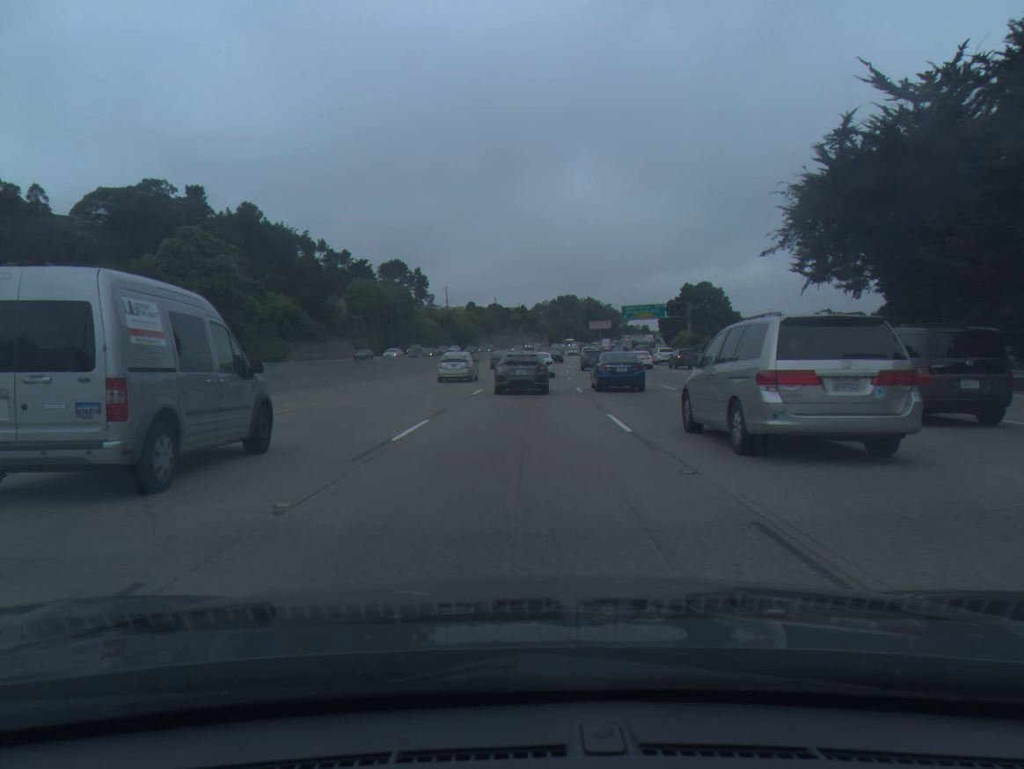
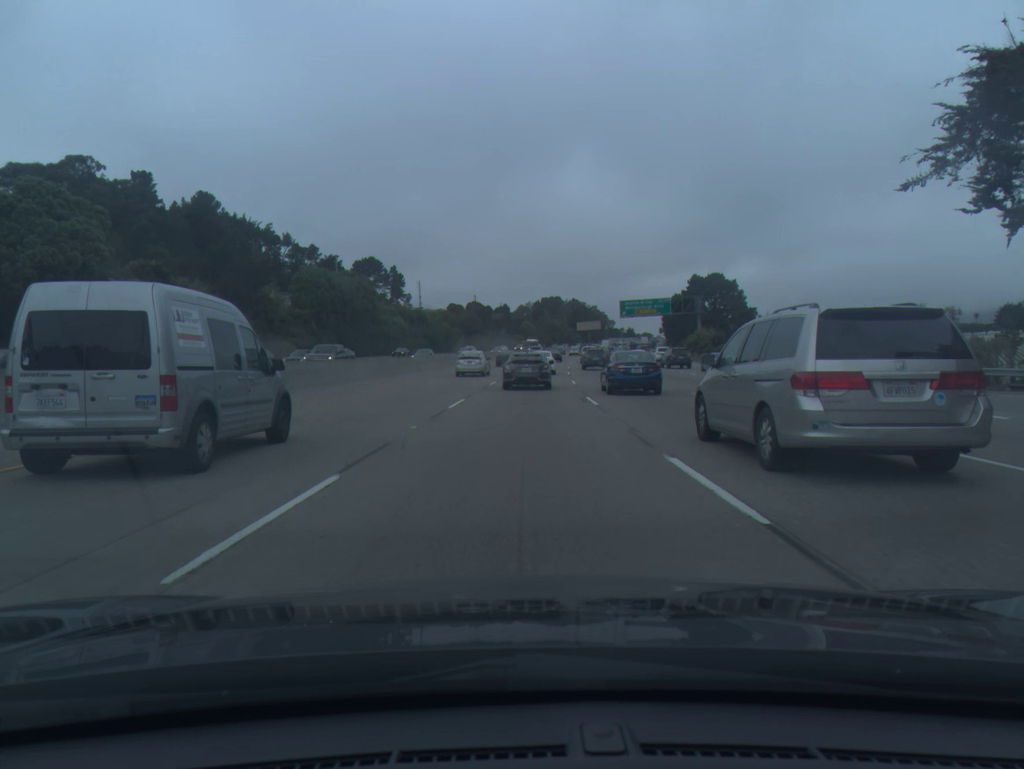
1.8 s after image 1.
(+0.3, +21.9) m; +1°
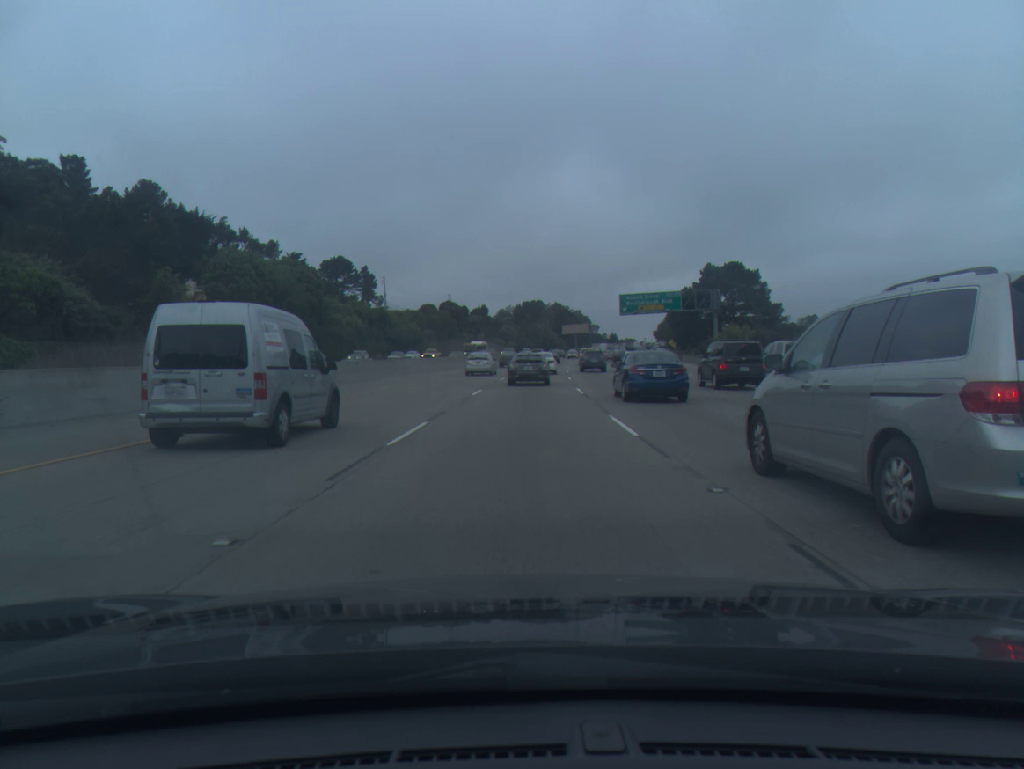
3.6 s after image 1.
(+0.2, +22.4) m; +1°
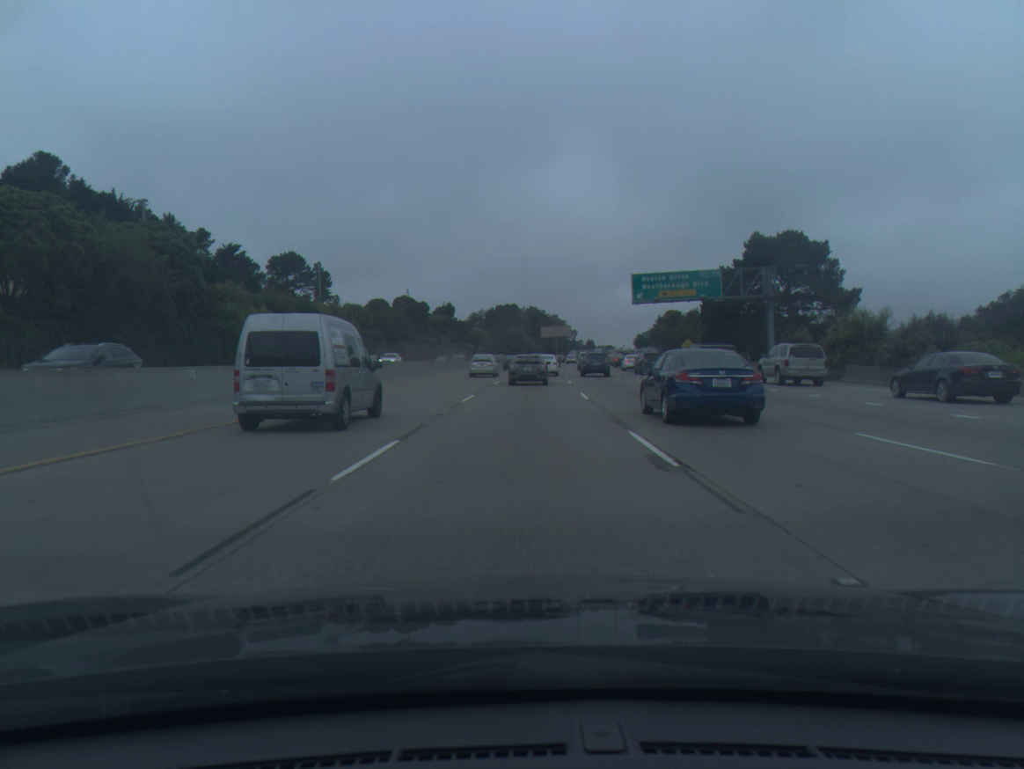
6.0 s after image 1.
(+0.5, +32.3) m; +2°
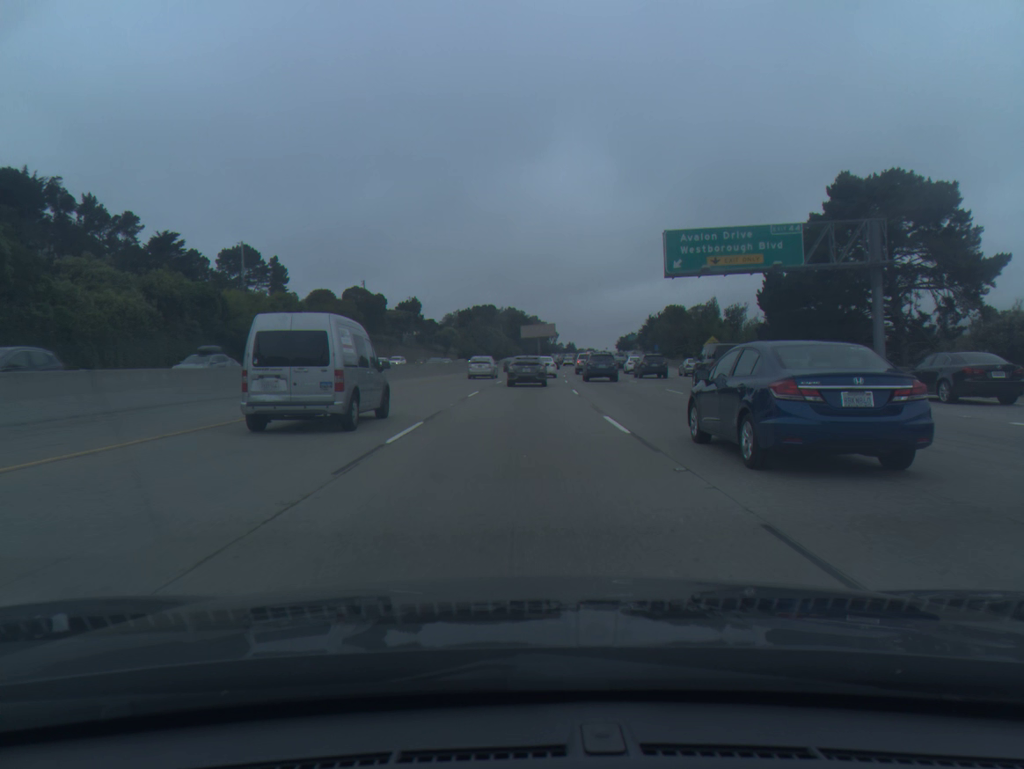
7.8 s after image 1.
(+0.4, +25.5) m; +2°
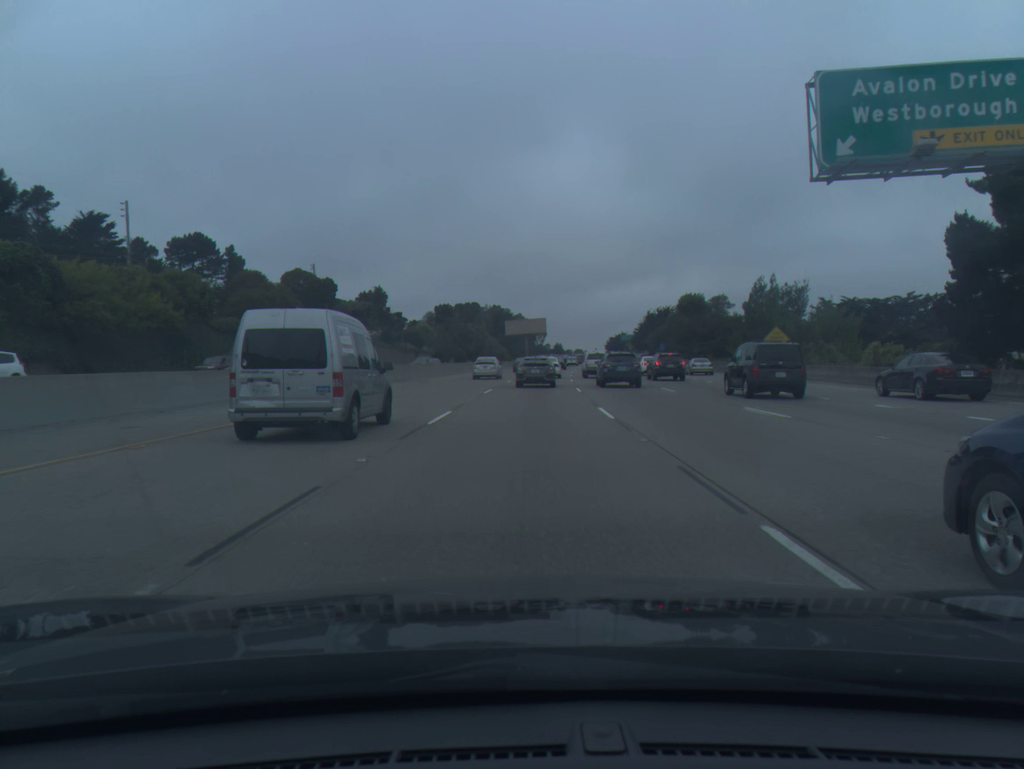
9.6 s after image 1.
(+0.2, +25.7) m; +1°
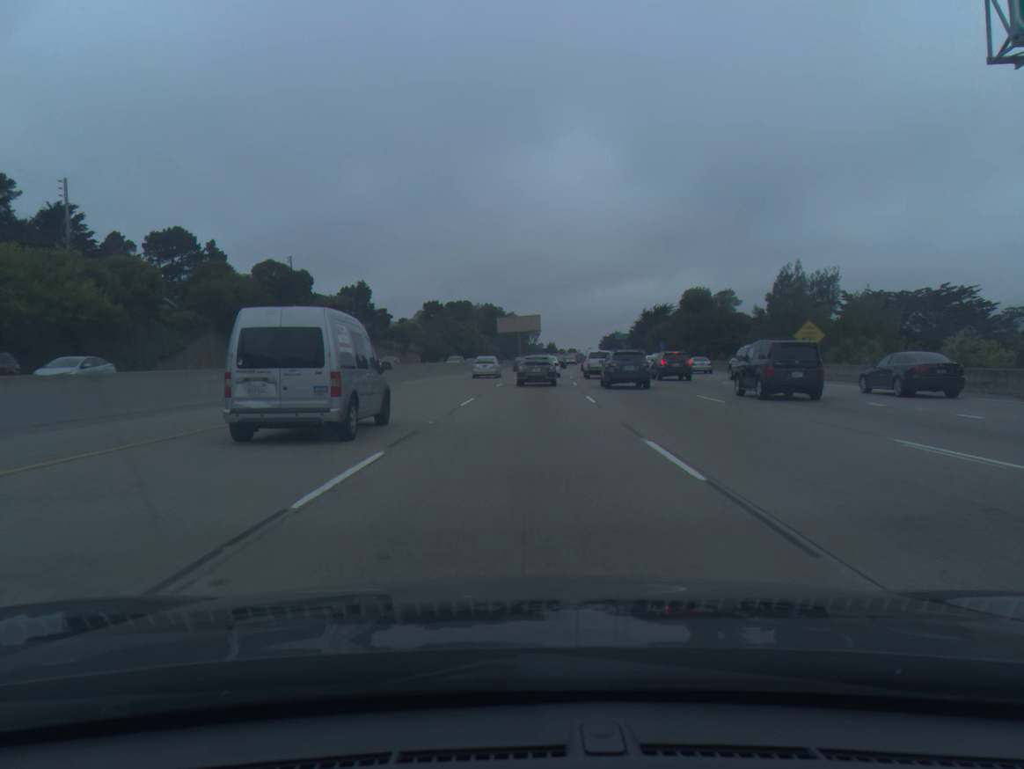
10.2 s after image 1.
(0.0, +8.5) m; +1°
